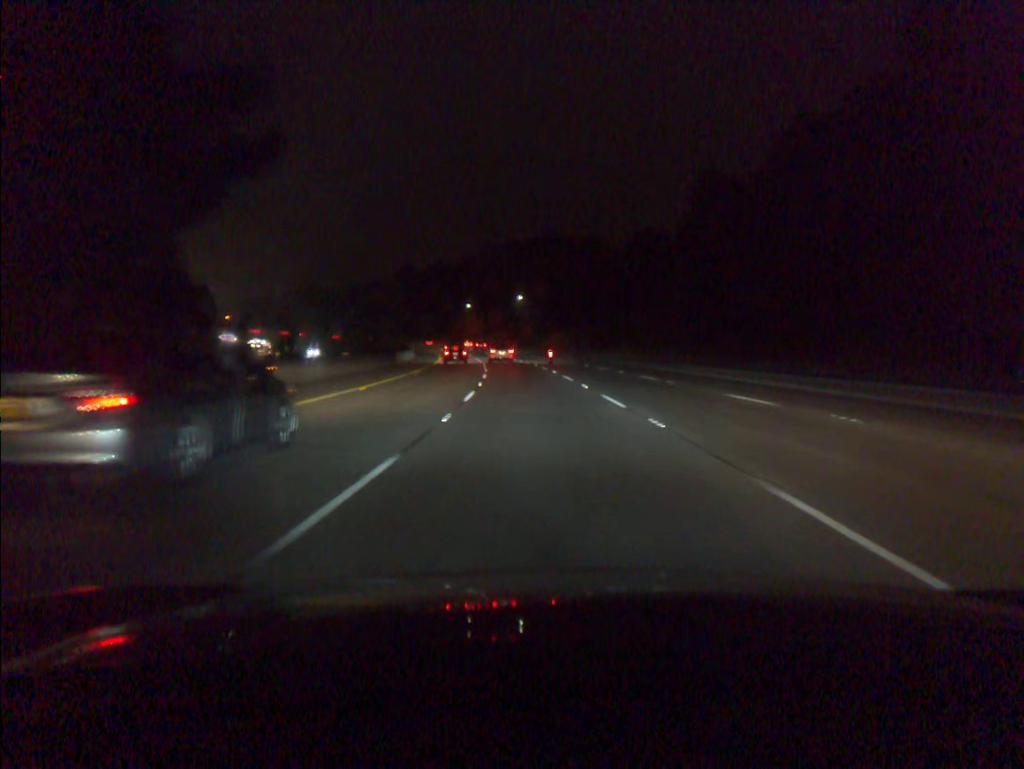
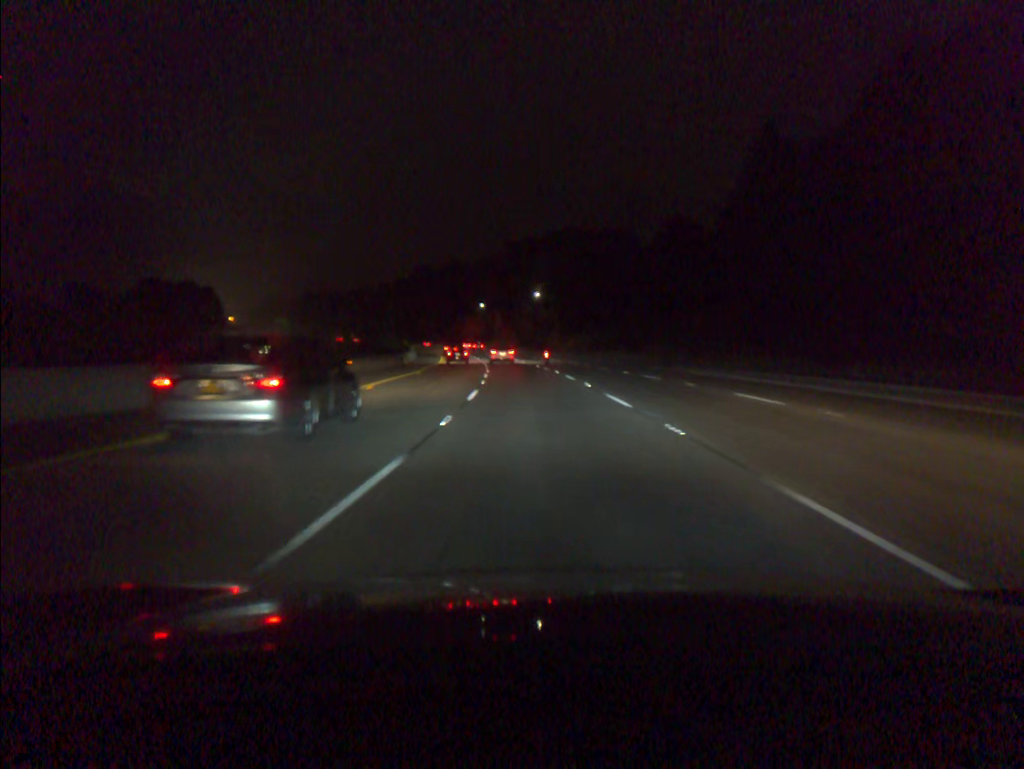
(-0.2, +14.8) m; -1°
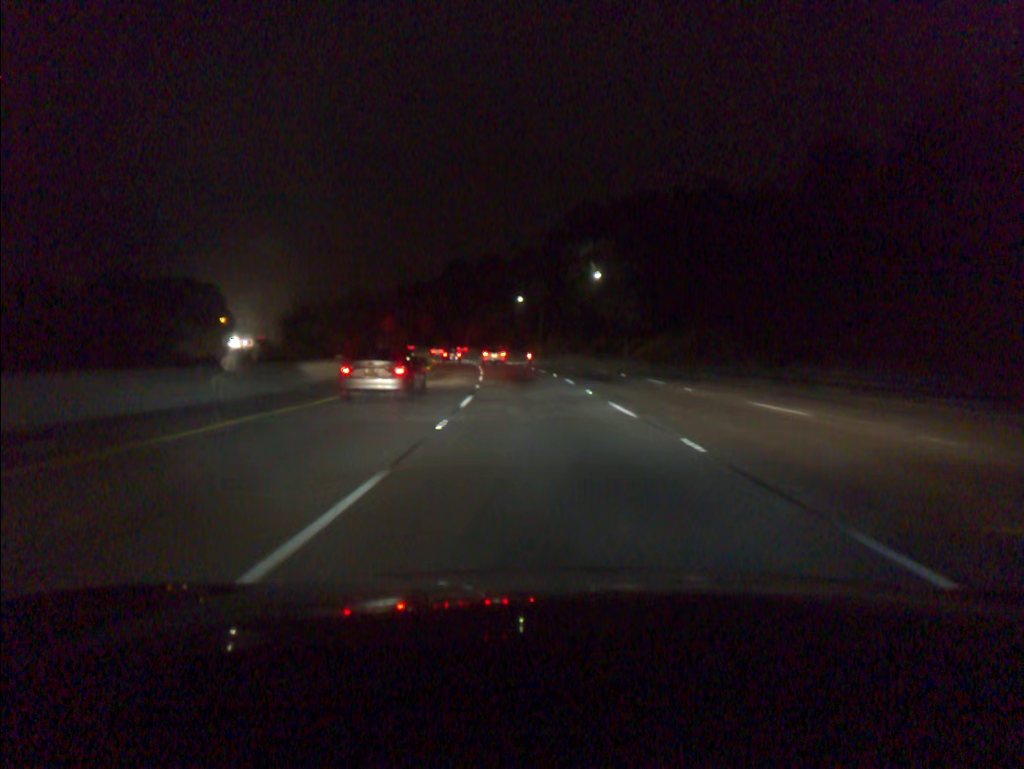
(-1.4, +45.0) m; -4°
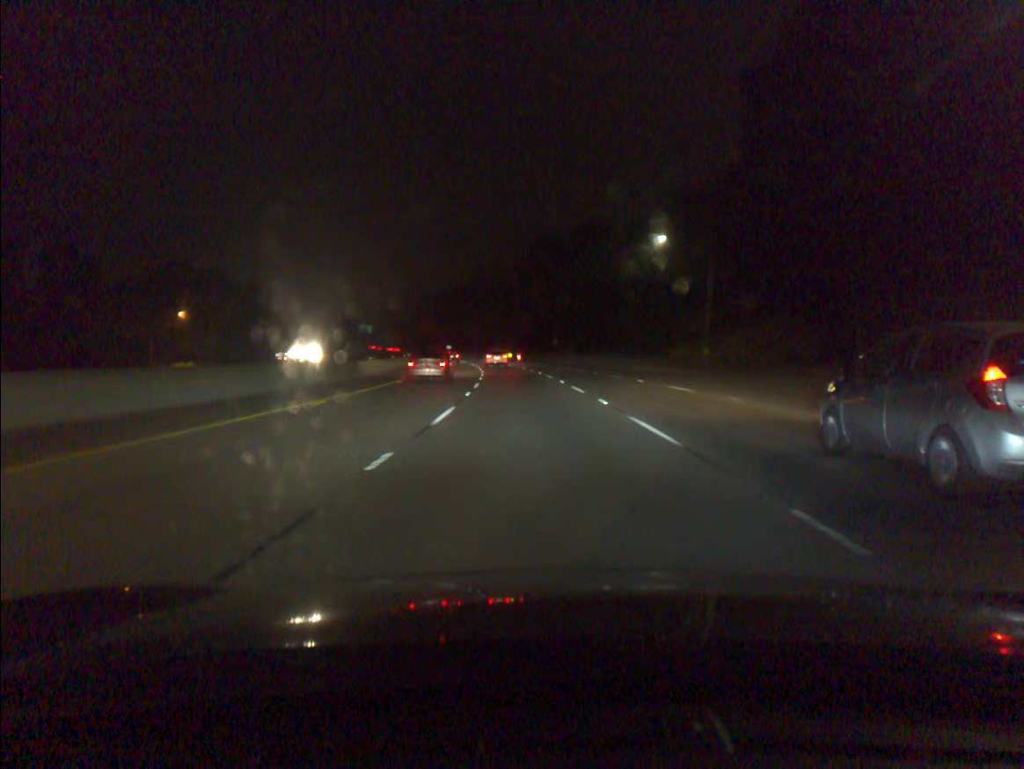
(-4.8, +77.3) m; -7°
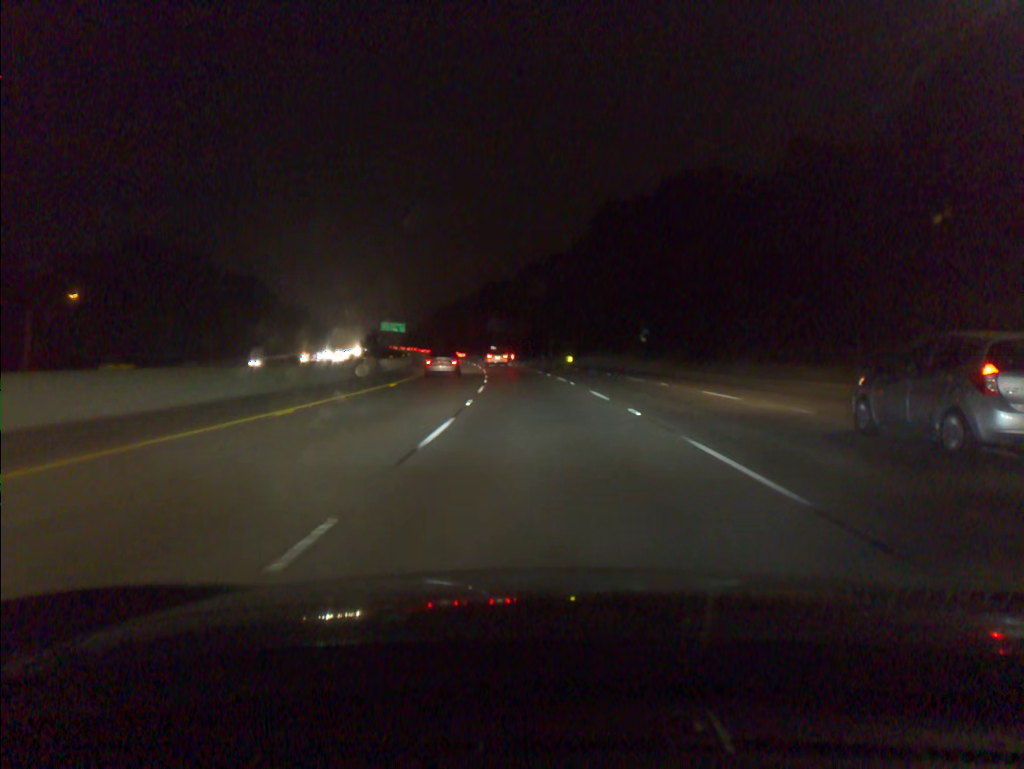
(-1.8, +47.5) m; -4°
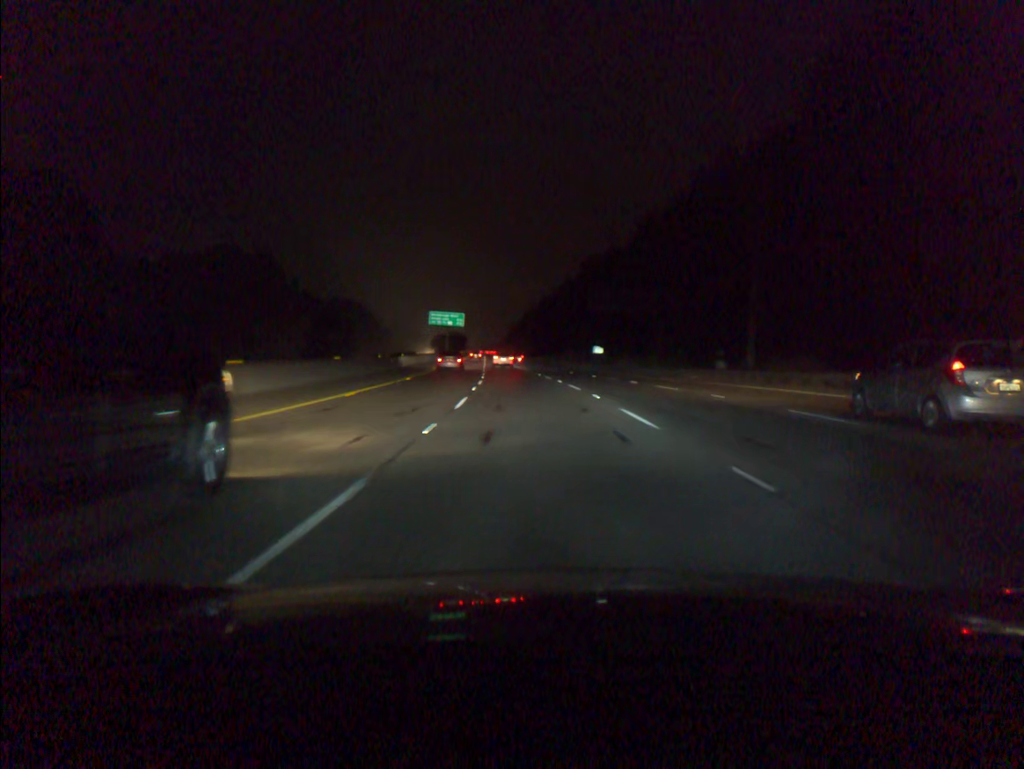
(-4.9, +80.6) m; -8°
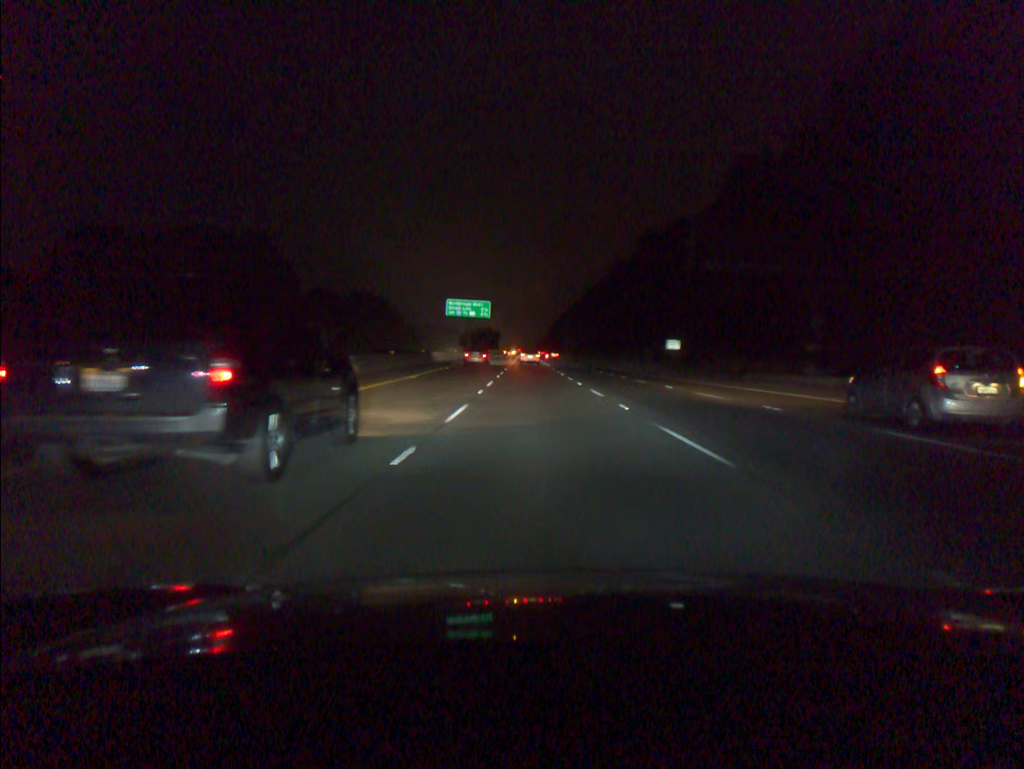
(-0.9, +32.9) m; -3°
